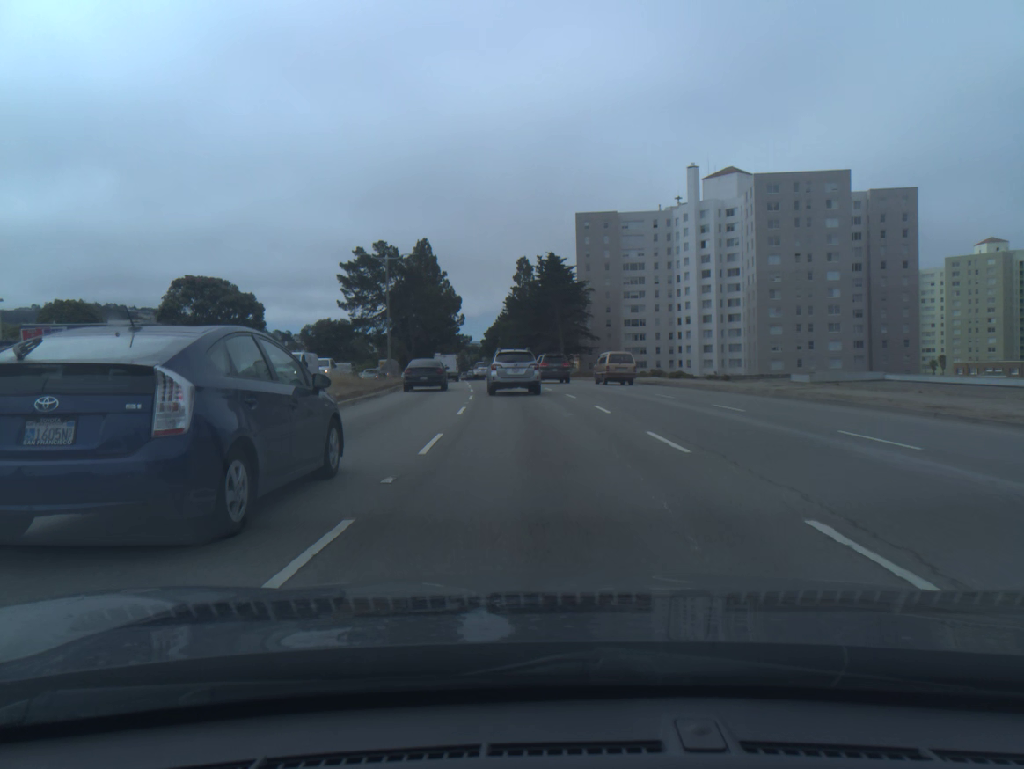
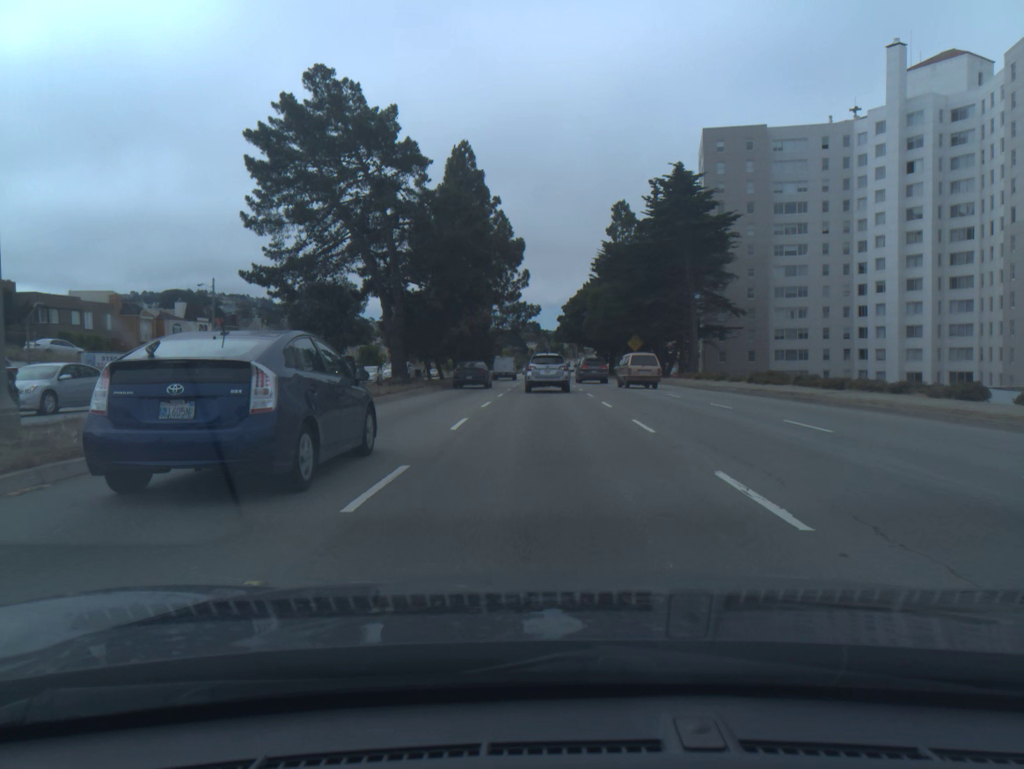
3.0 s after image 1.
(-3.1, +48.5) m; -6°
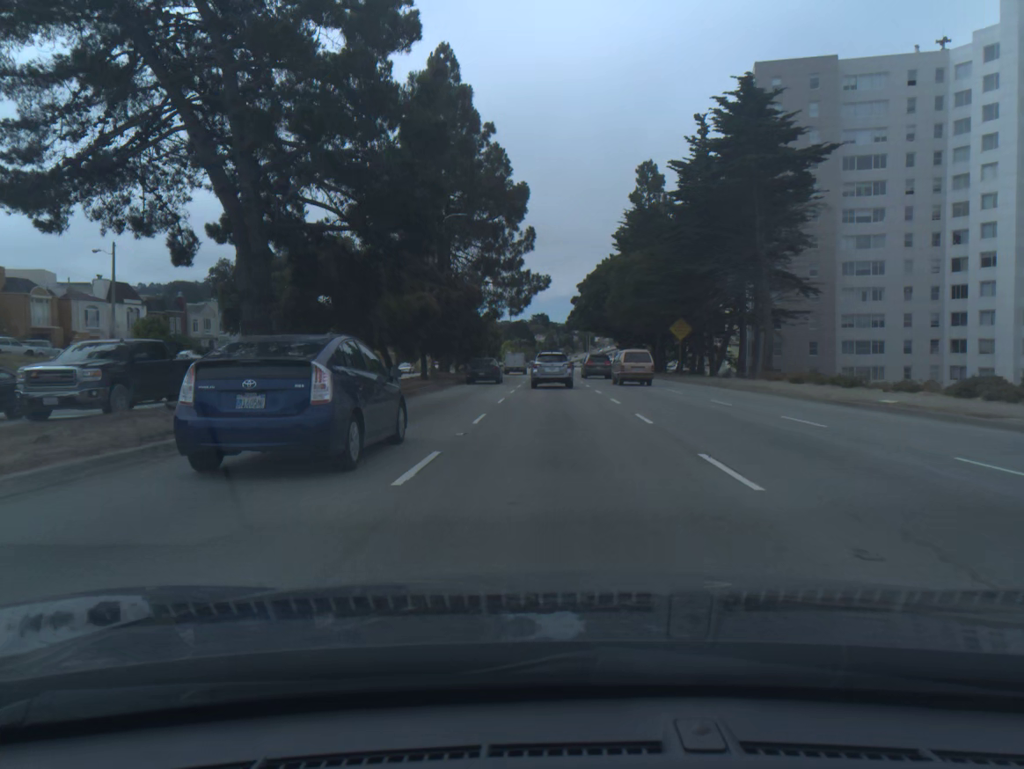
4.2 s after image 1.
(-0.2, +20.8) m; -1°
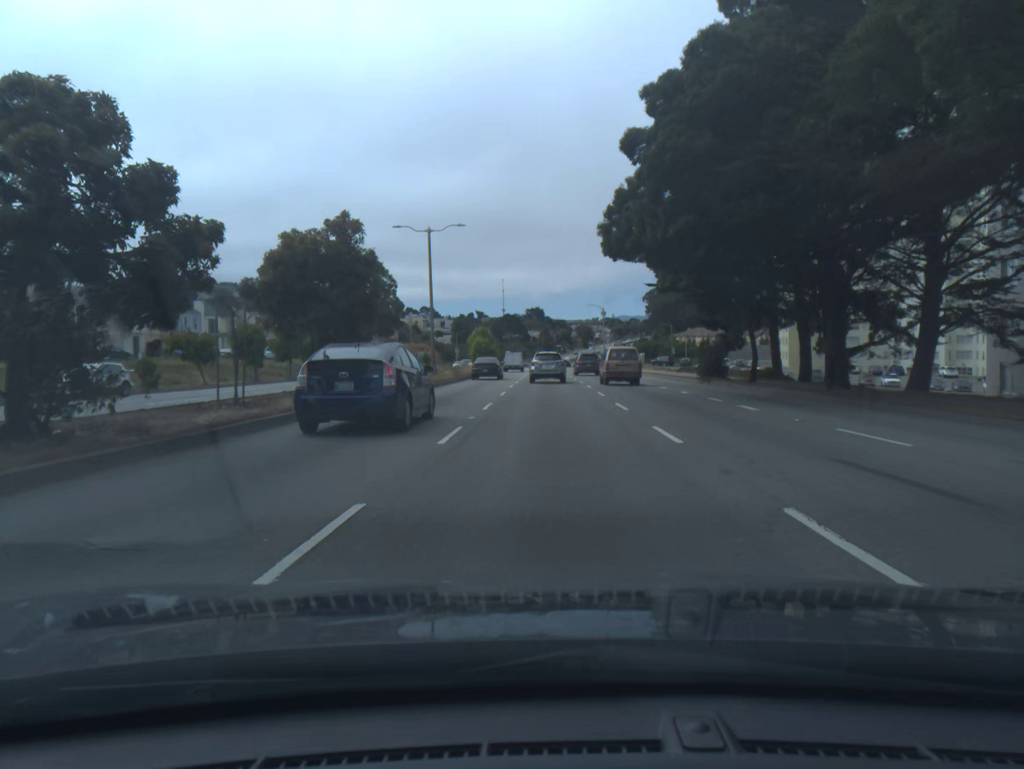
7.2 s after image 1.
(+0.3, +55.5) m; 0°
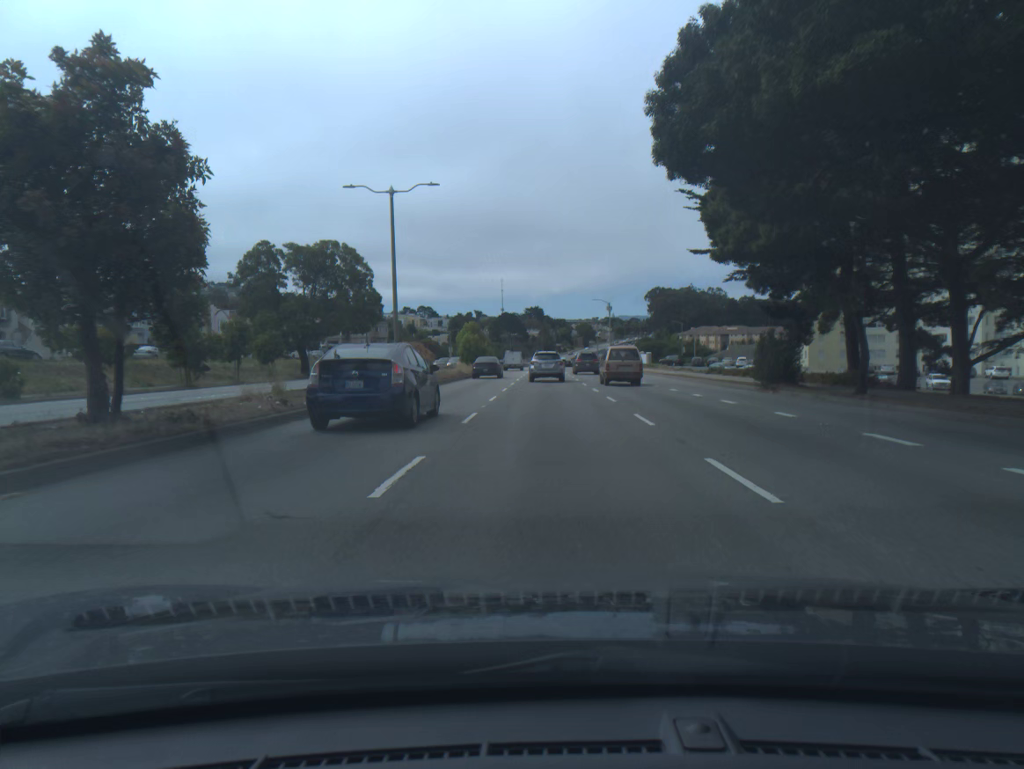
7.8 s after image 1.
(0.0, +11.8) m; 0°
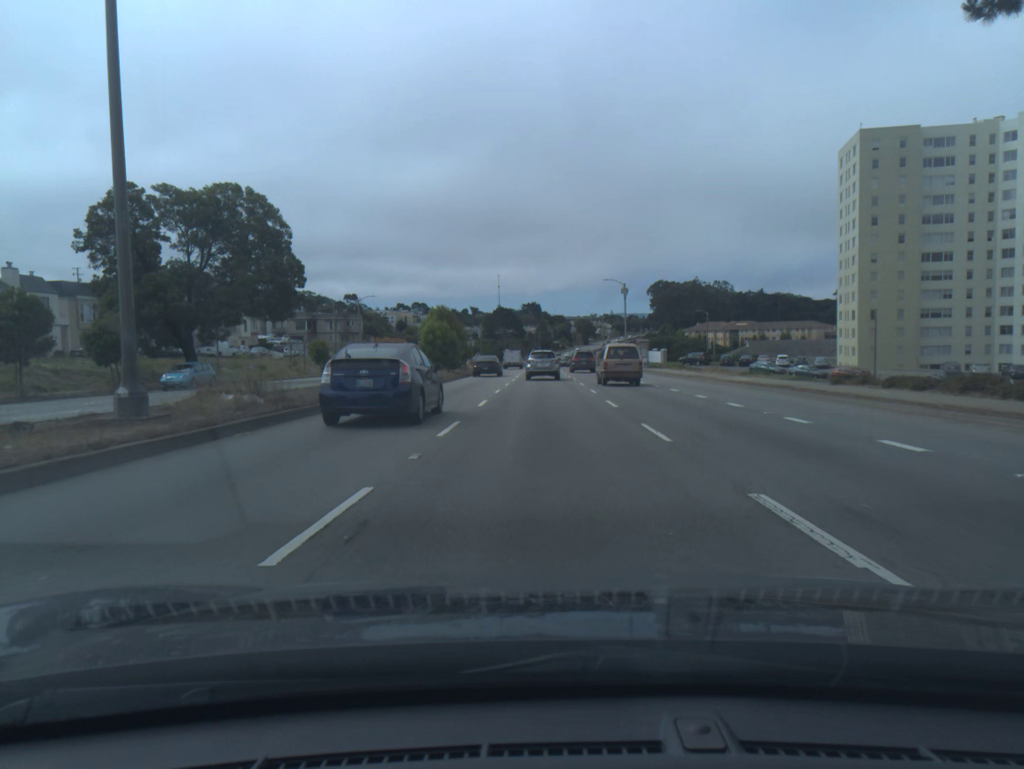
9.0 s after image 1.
(0.0, +24.2) m; 0°
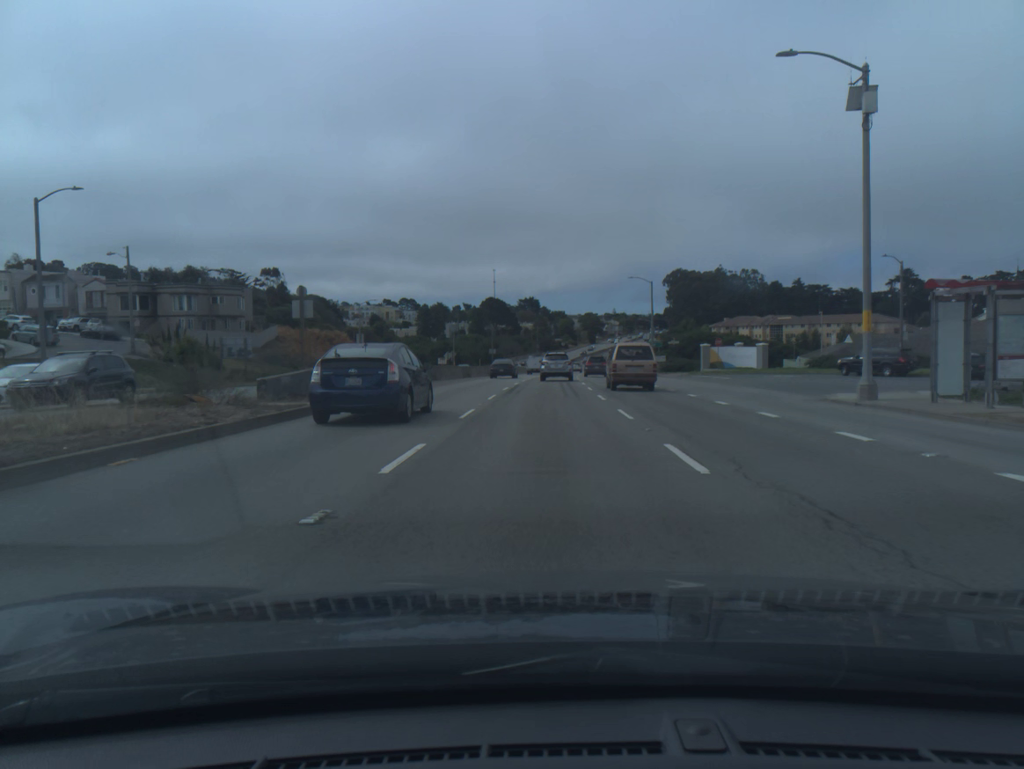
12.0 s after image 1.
(-0.1, +62.9) m; 0°
